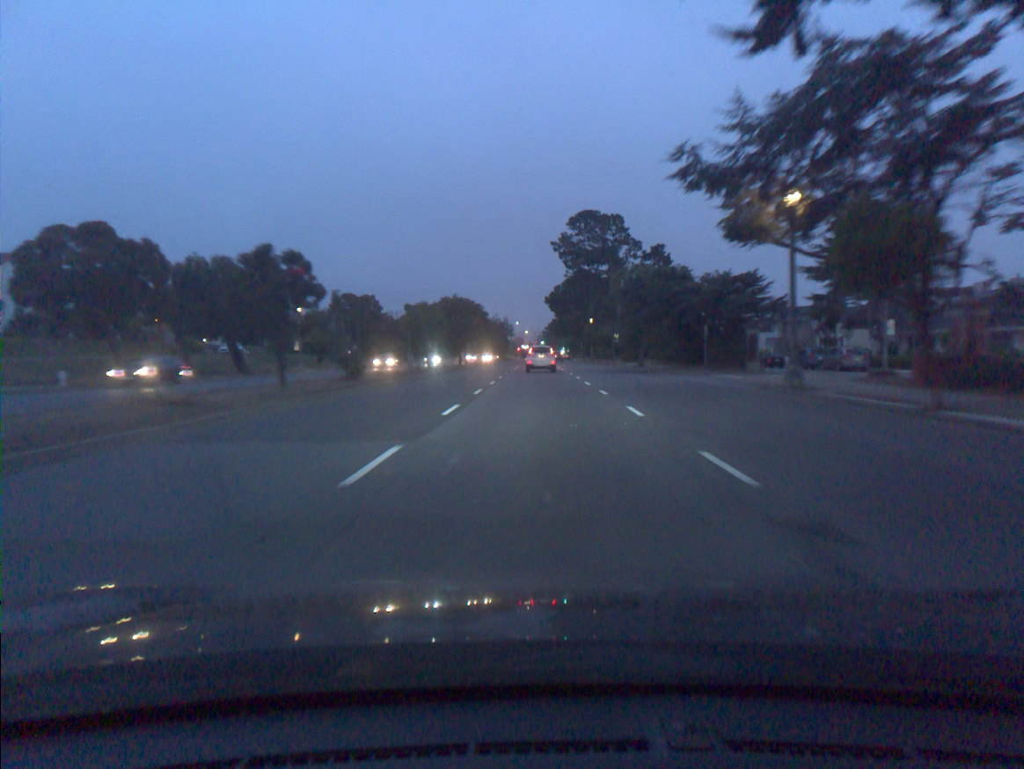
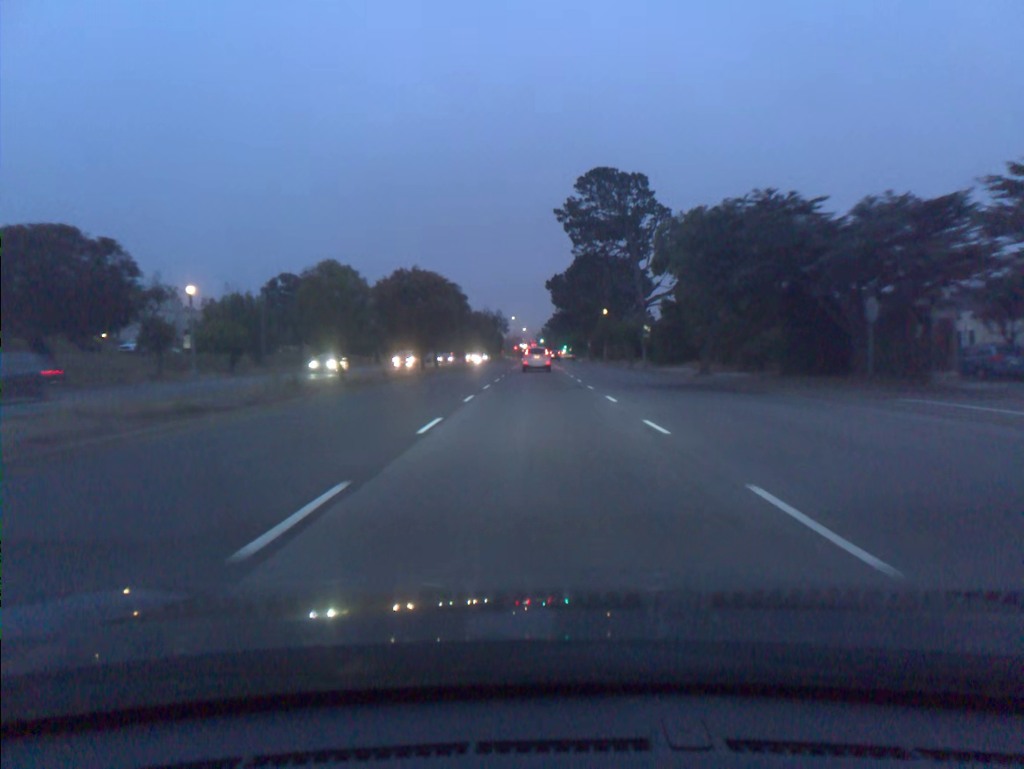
(-0.2, +24.7) m; -1°
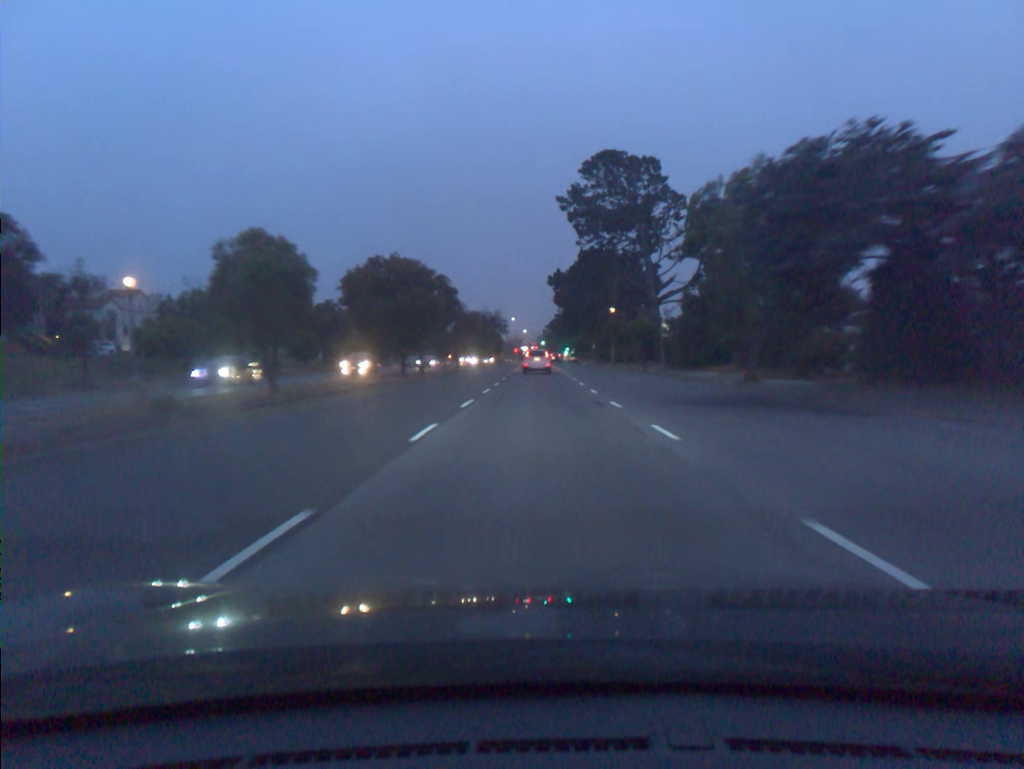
(0.0, +8.3) m; 0°
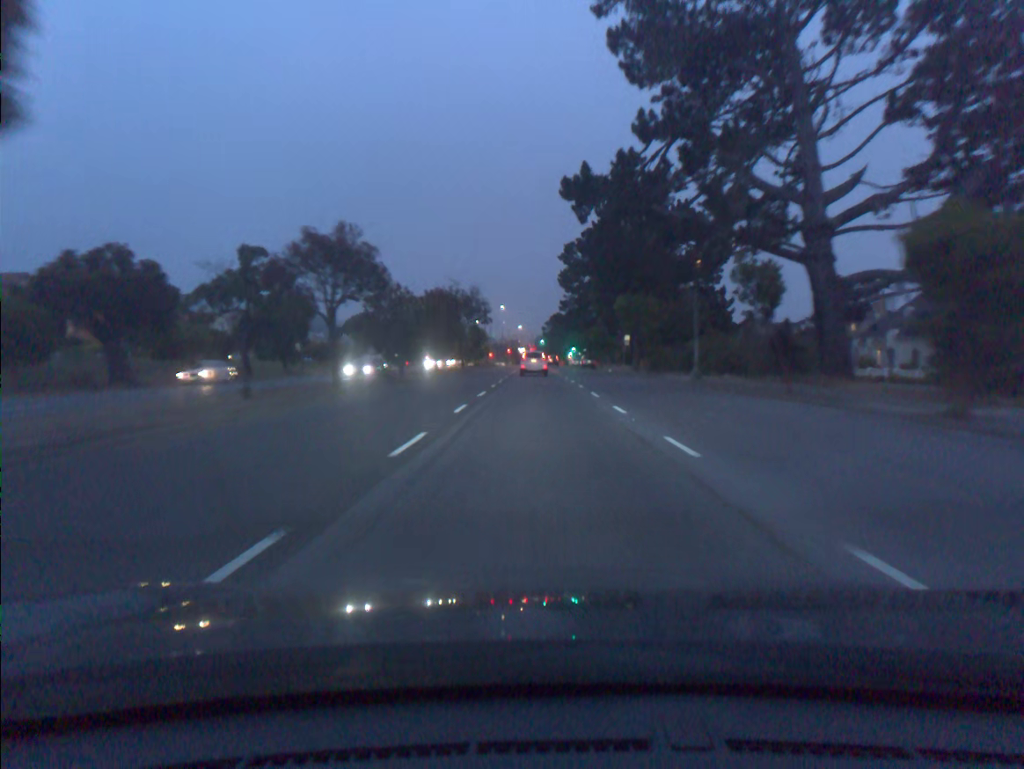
(0.0, +44.7) m; 0°
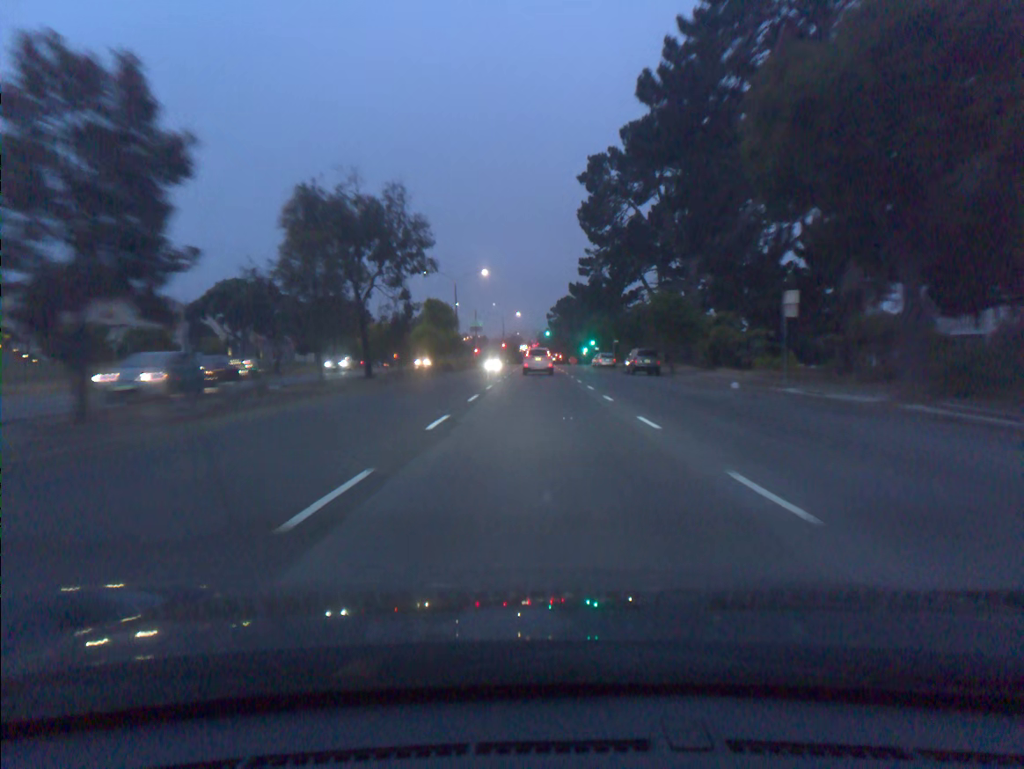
(-0.4, +47.9) m; -1°
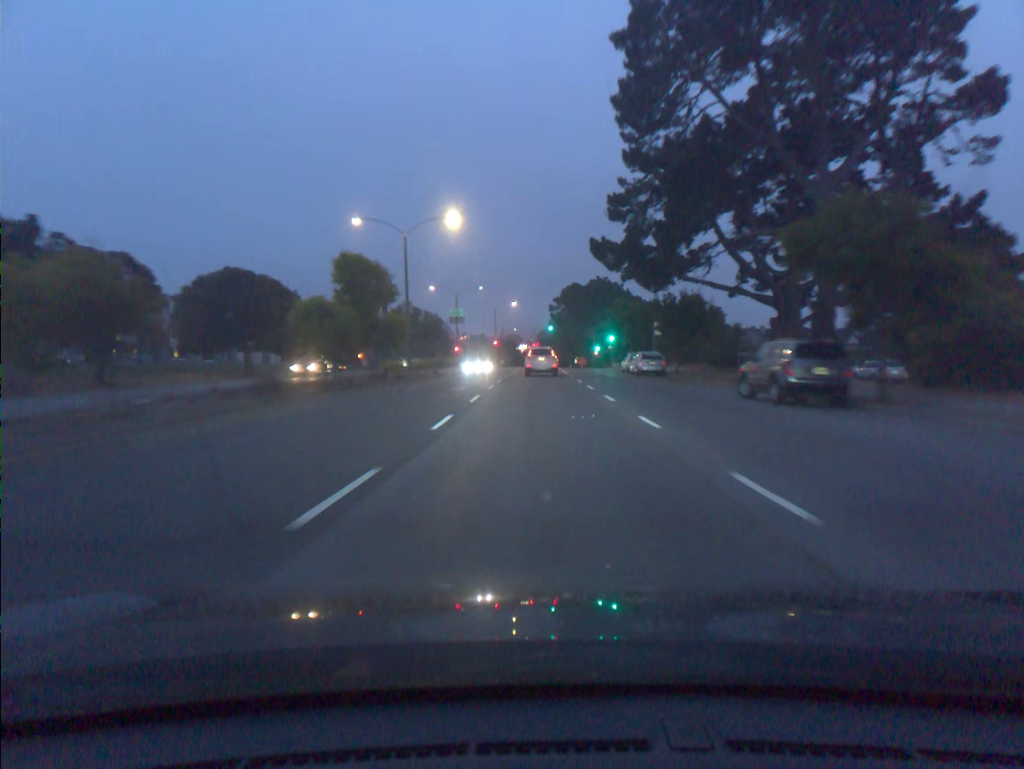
(0.0, +28.9) m; 0°
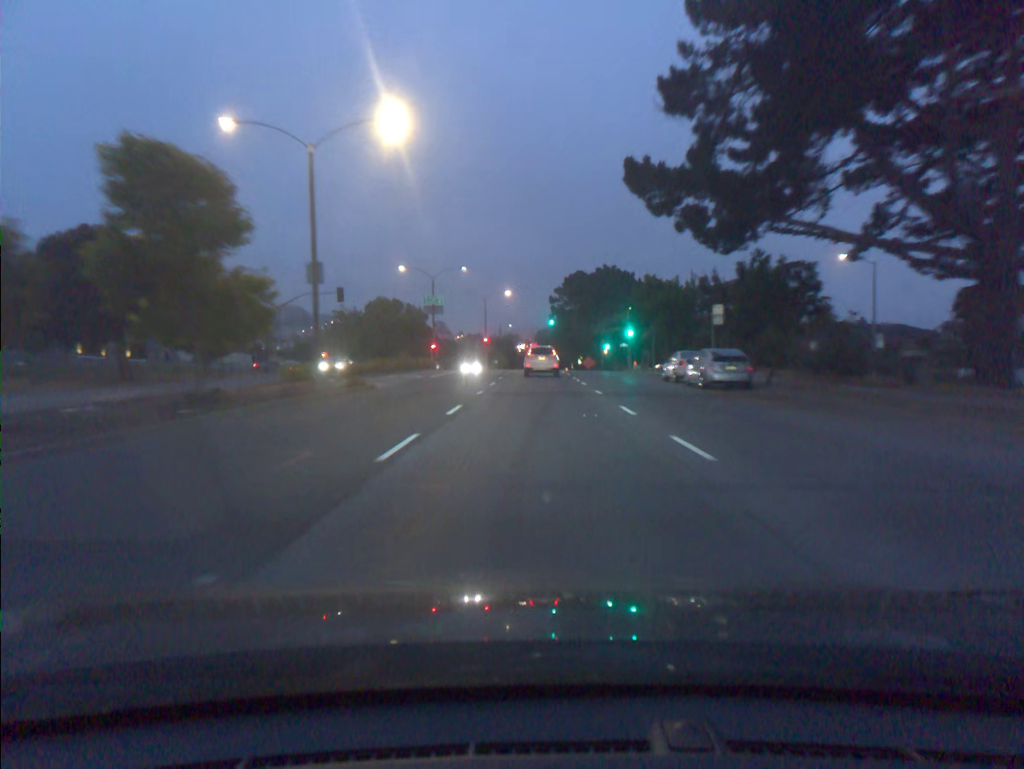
(0.0, +19.0) m; 0°
